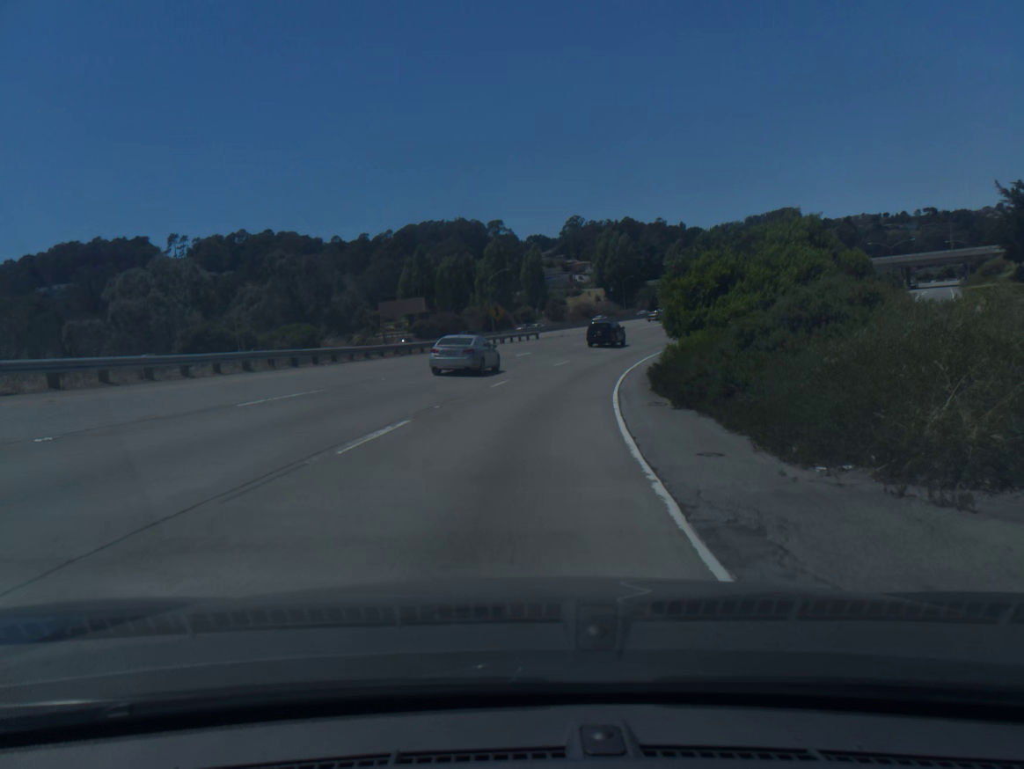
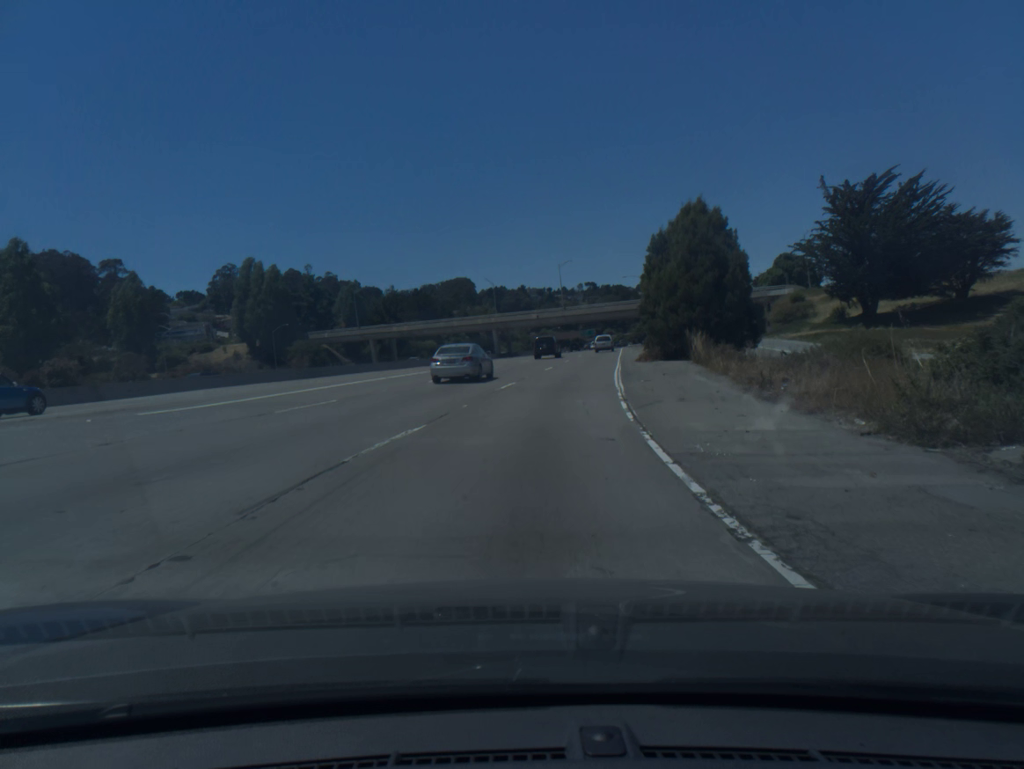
(+13.6, +67.5) m; +23°
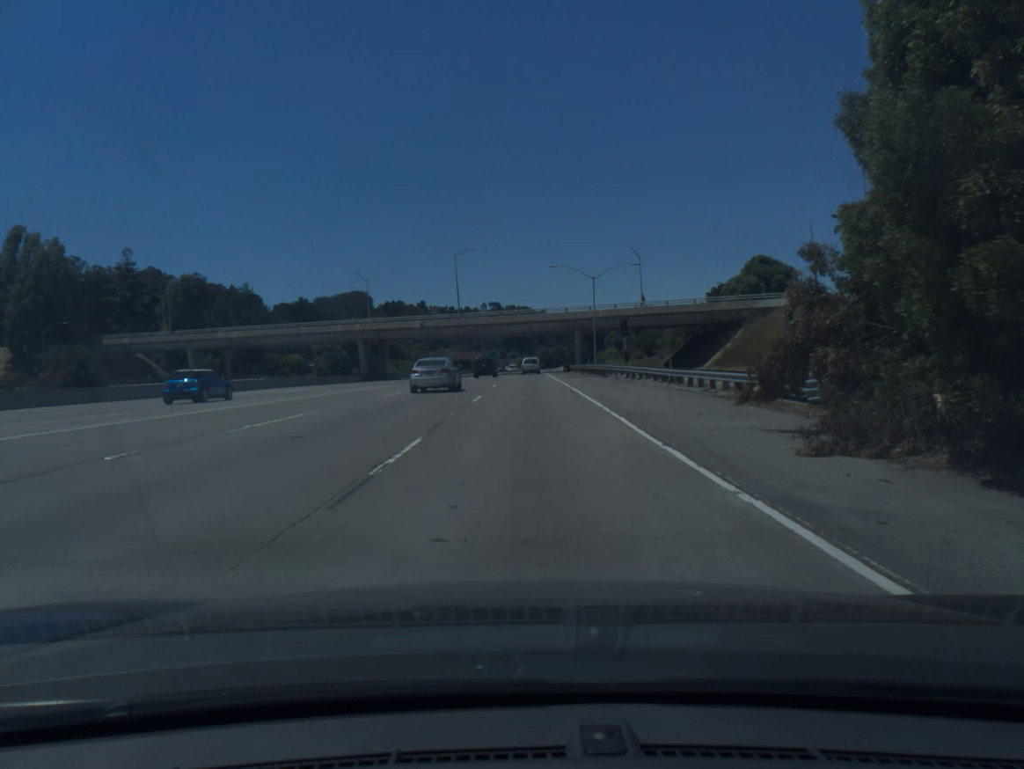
(+3.4, +42.5) m; +7°
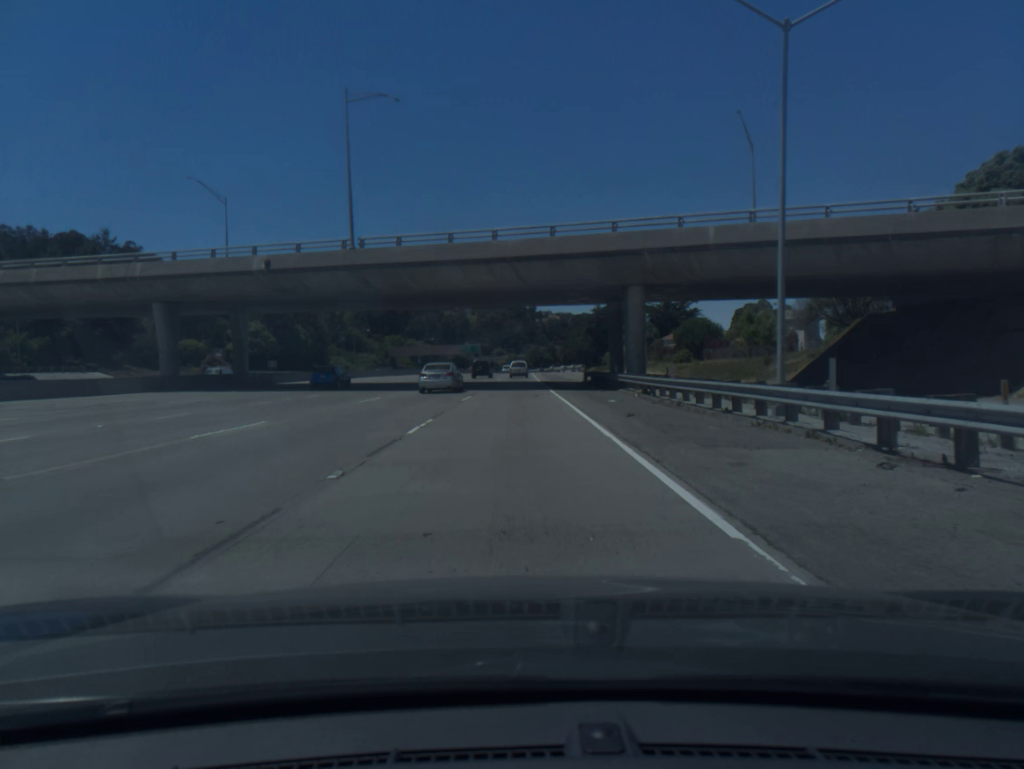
(+0.8, +58.5) m; +1°
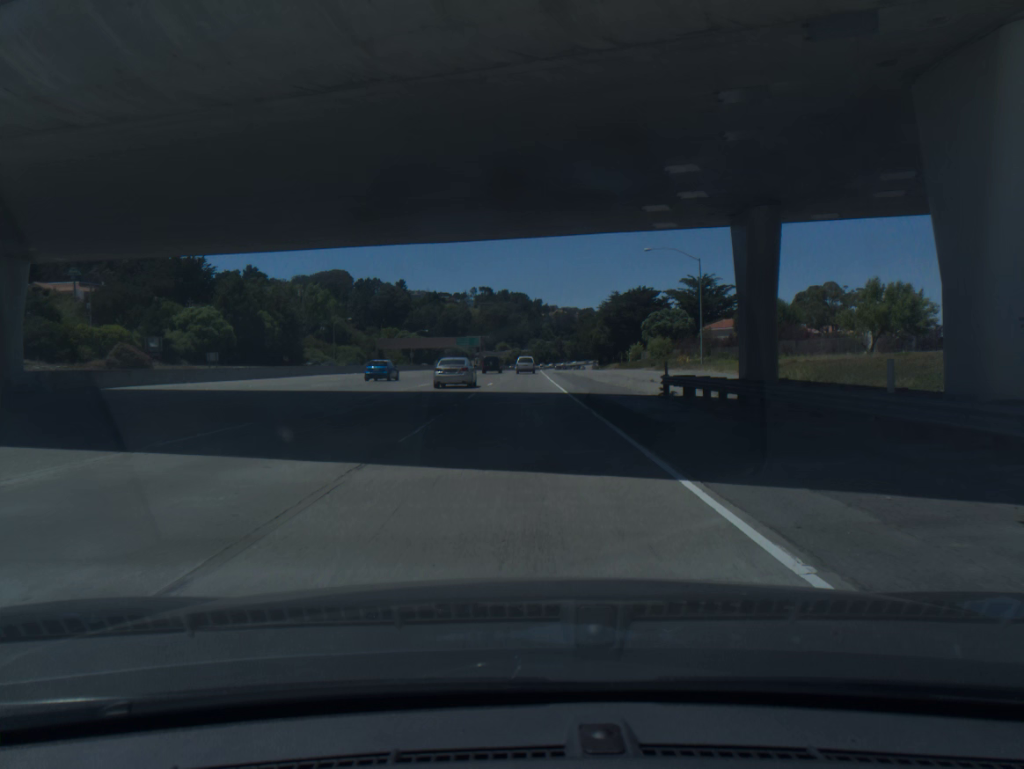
(-0.1, +30.2) m; 0°
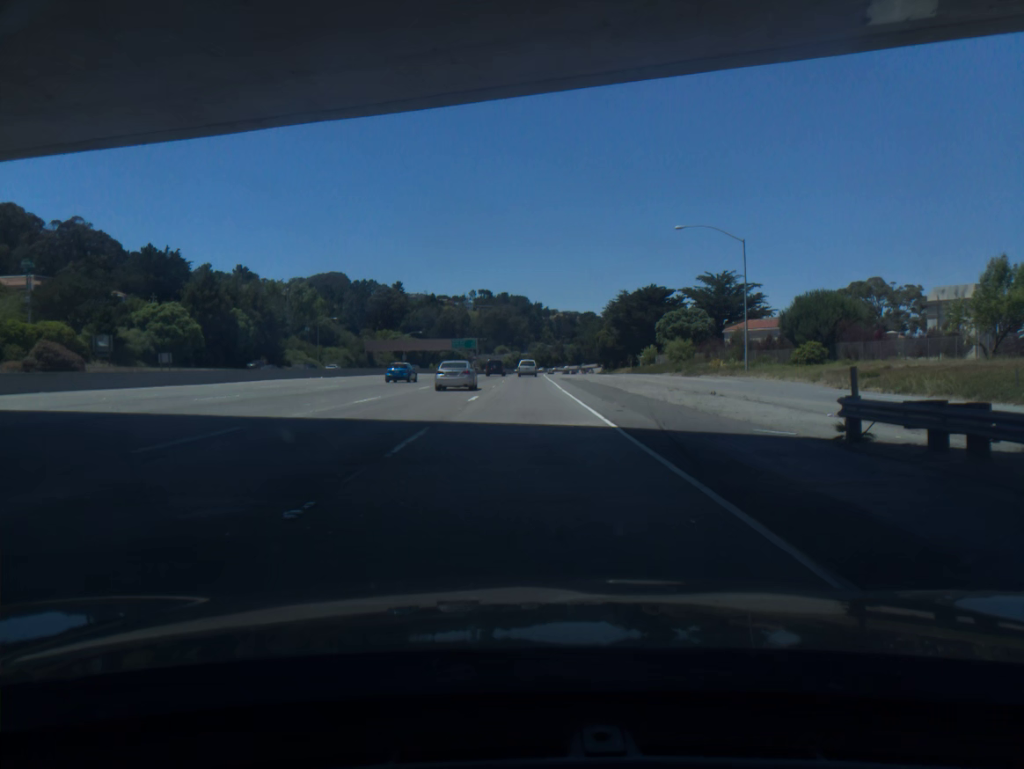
(0.0, +15.4) m; 0°
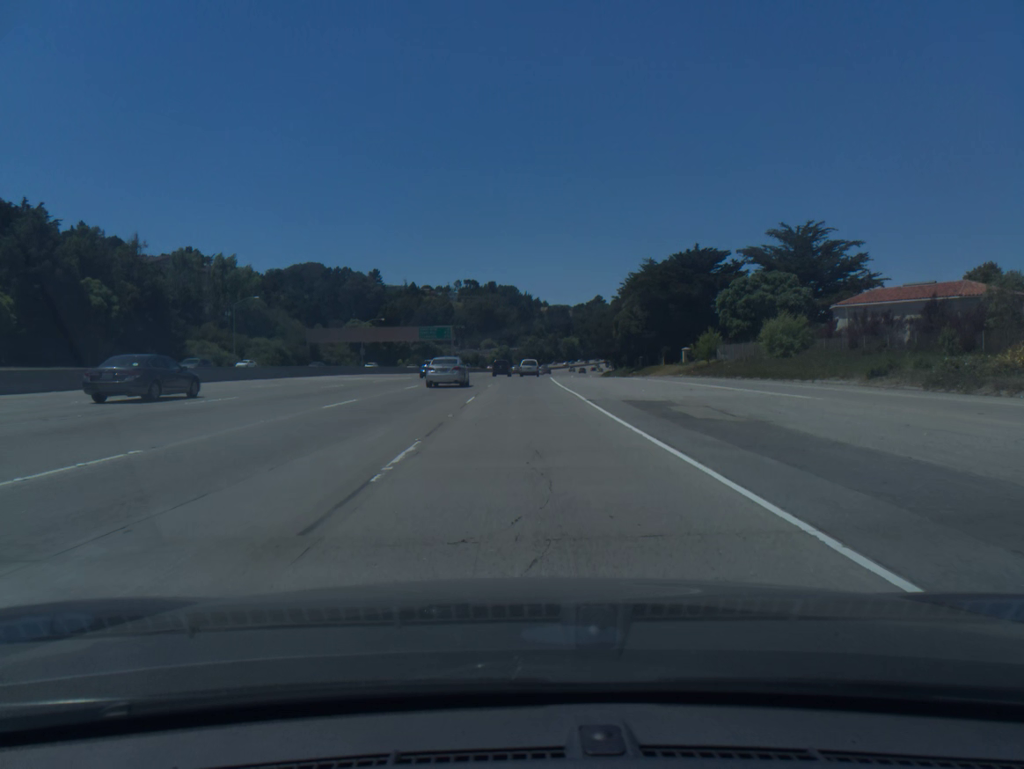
(+0.2, +47.1) m; +1°
